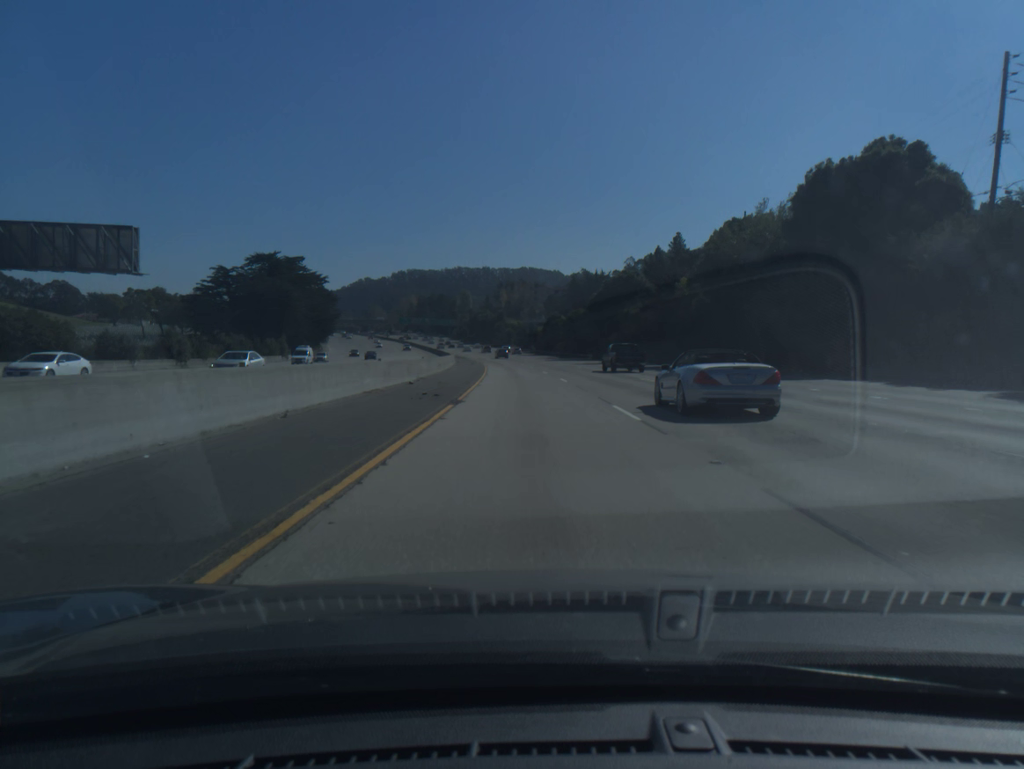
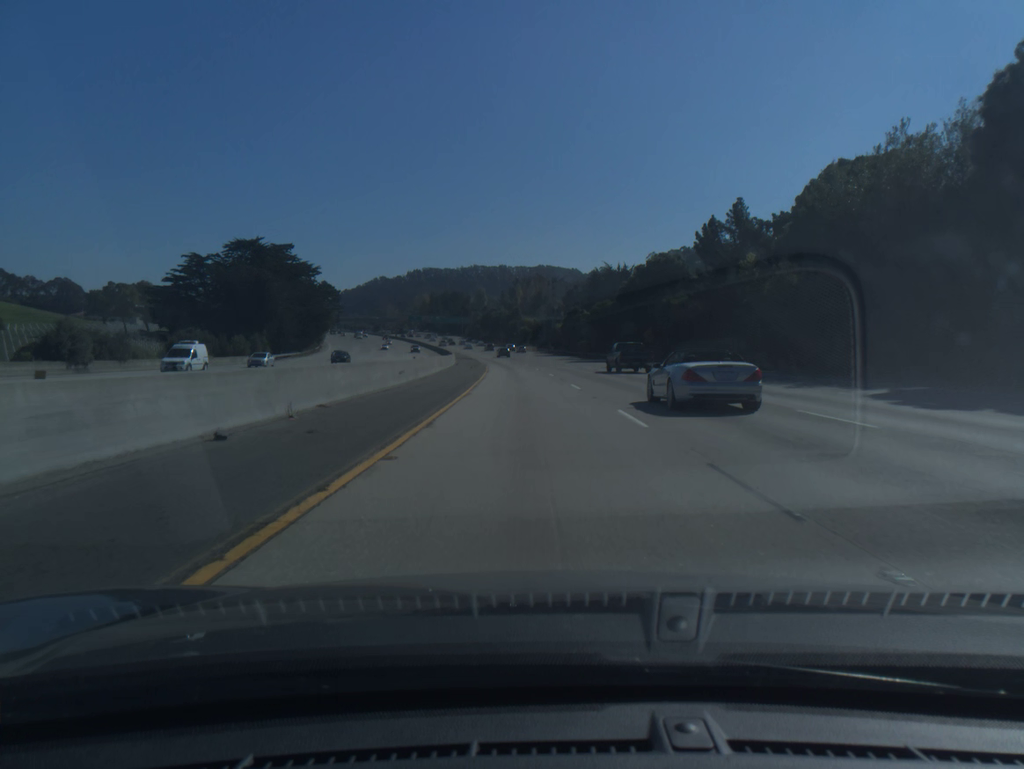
(-0.2, +20.1) m; -1°
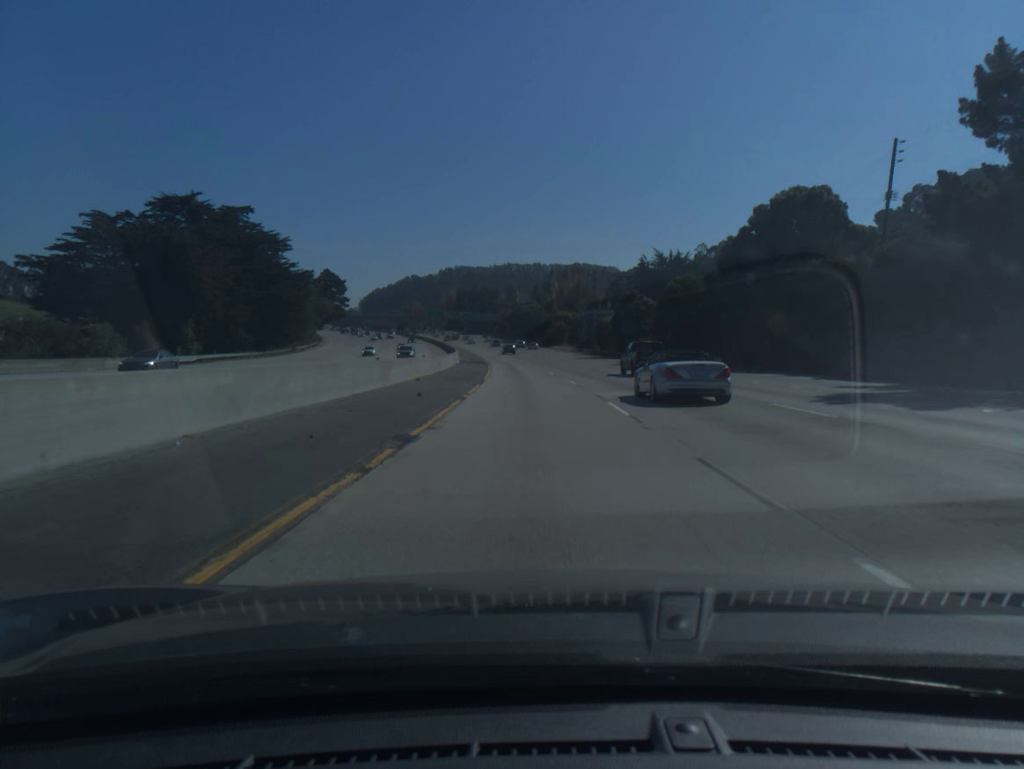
(-0.9, +40.3) m; -3°
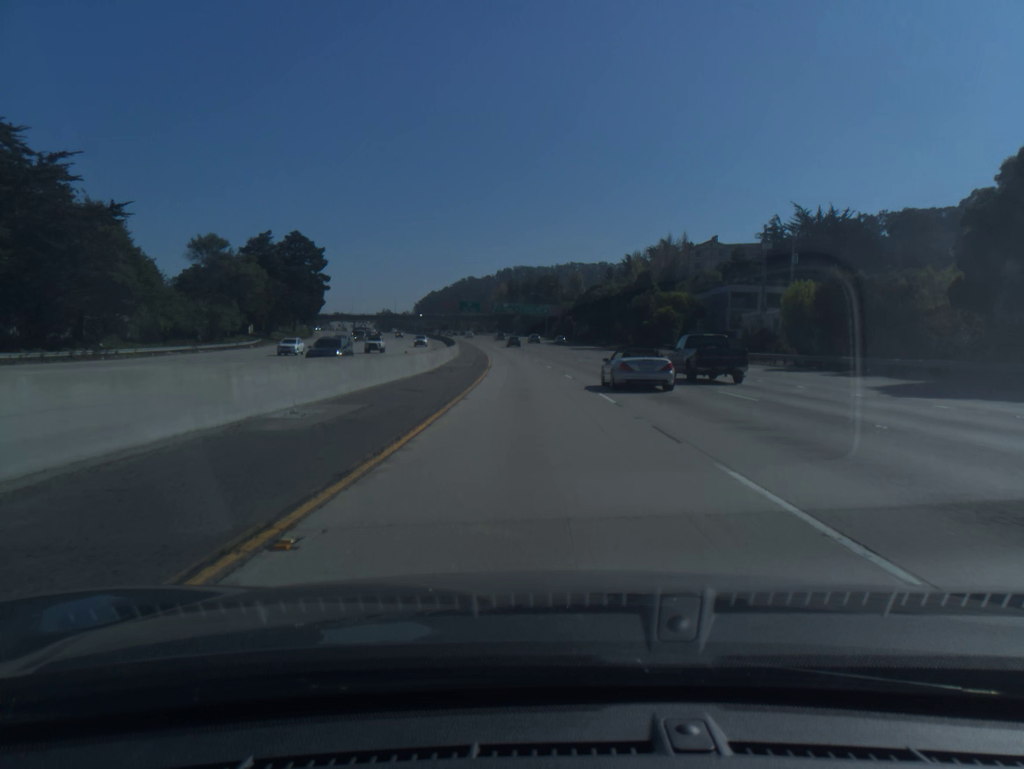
(-3.0, +80.5) m; -4°
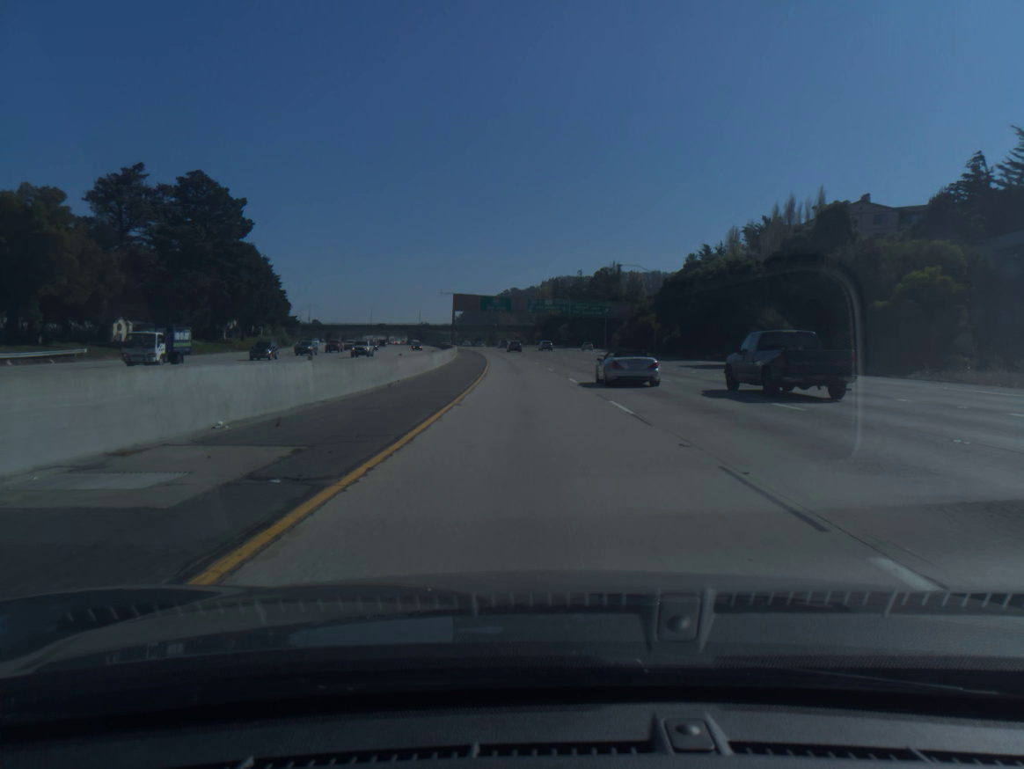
(-1.8, +60.3) m; -3°
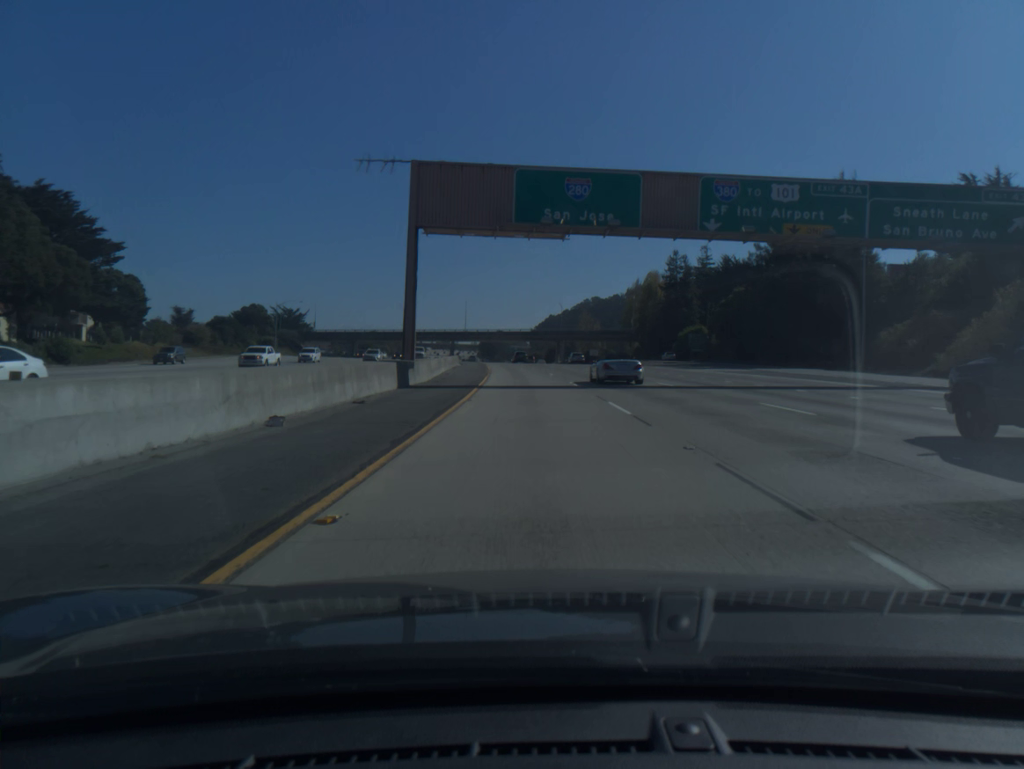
(-5.0, +99.5) m; -6°
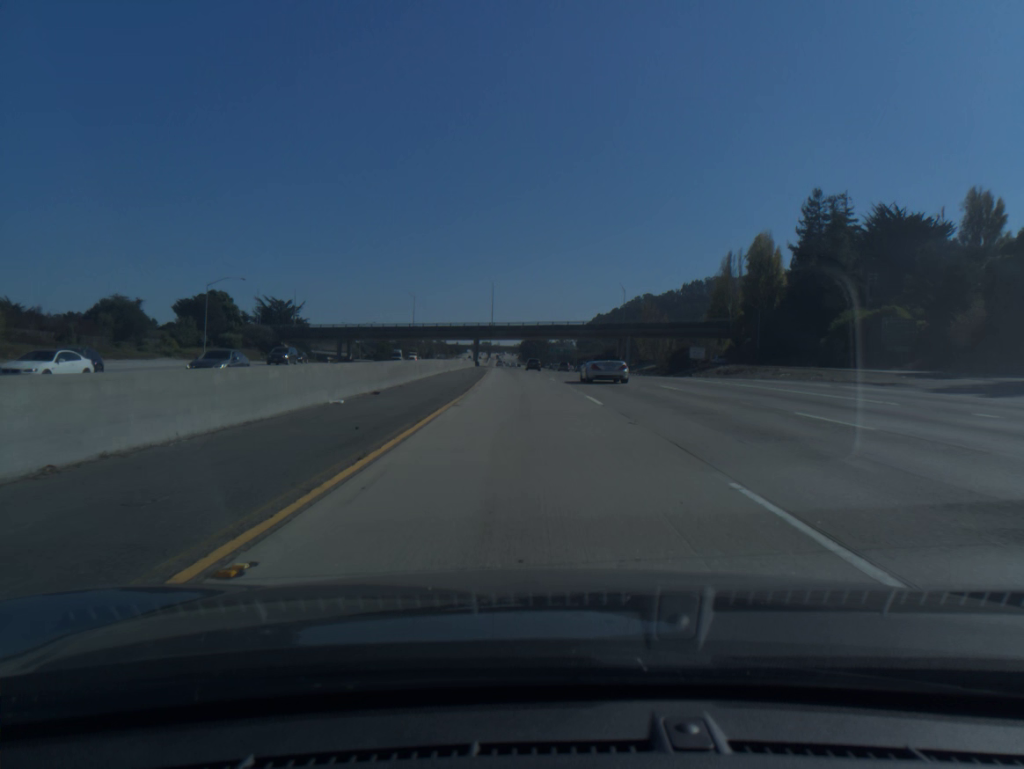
(-1.6, +59.8) m; -3°
